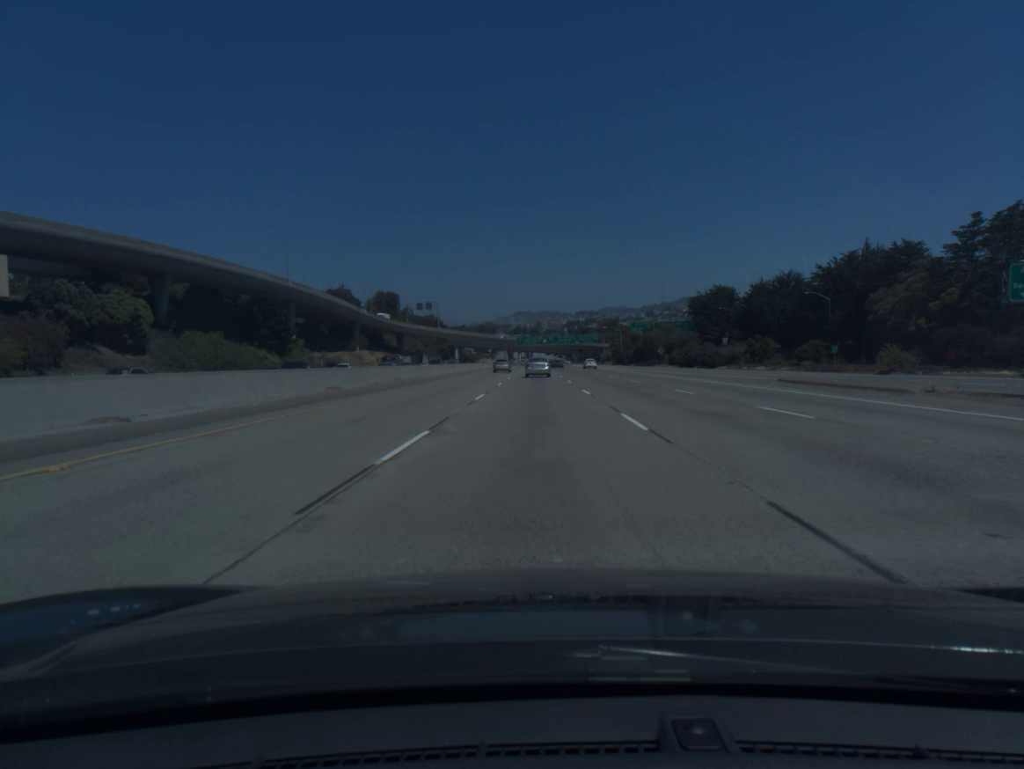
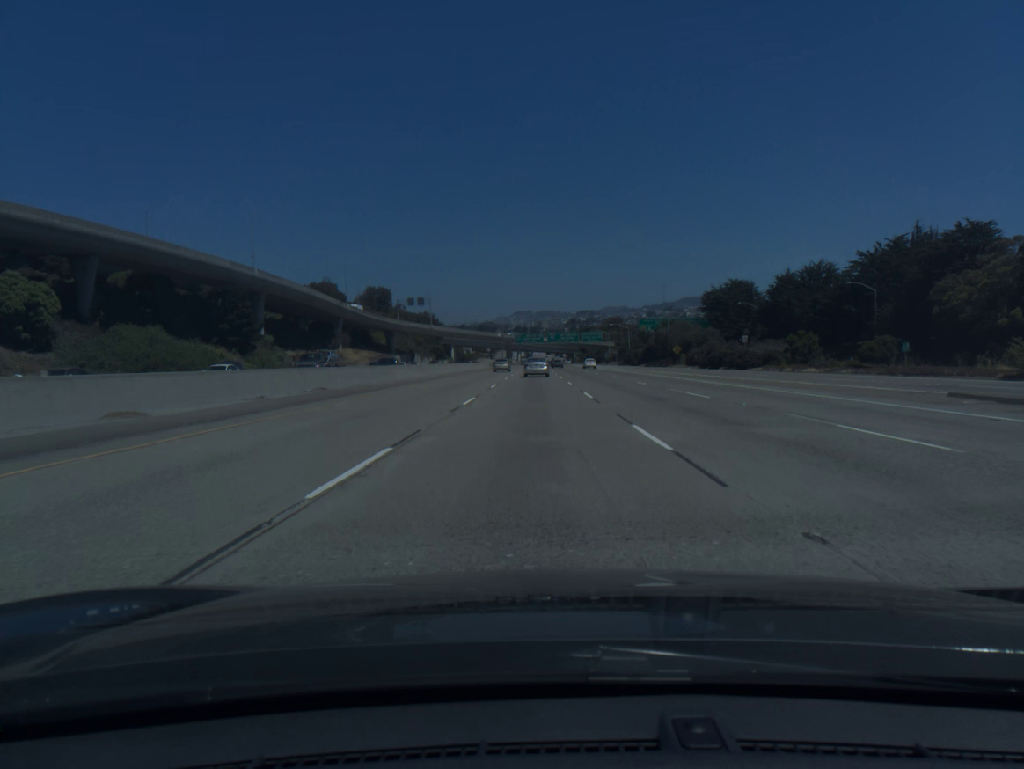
(0.0, +17.2) m; 0°
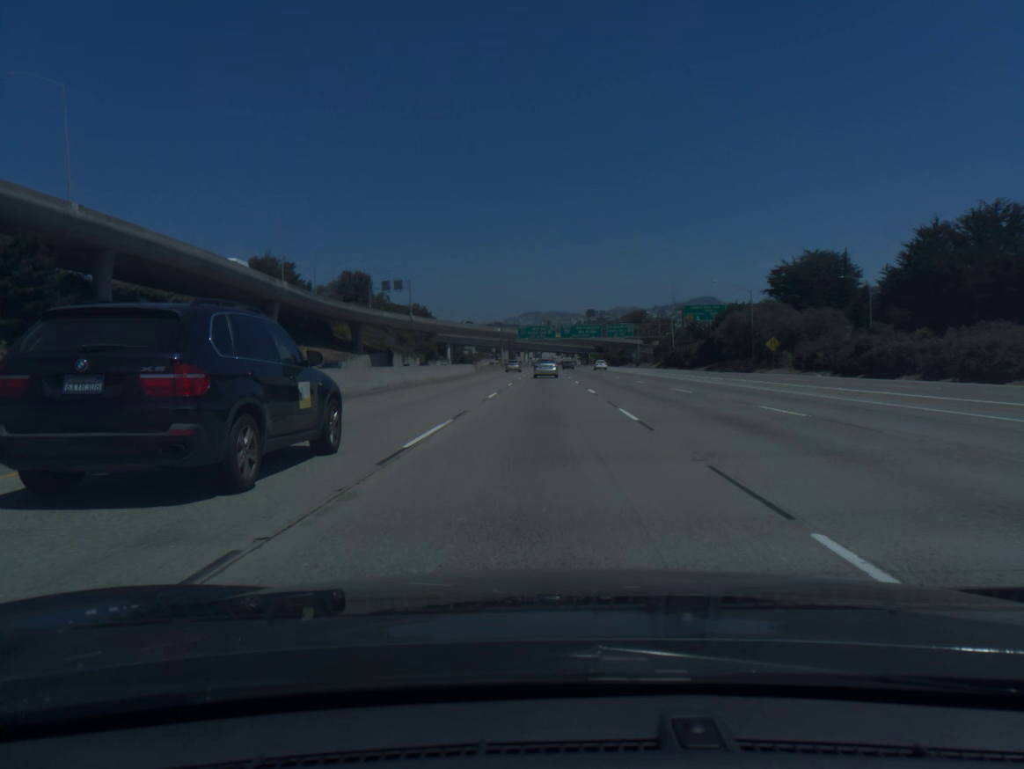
(-0.4, +51.9) m; -1°
